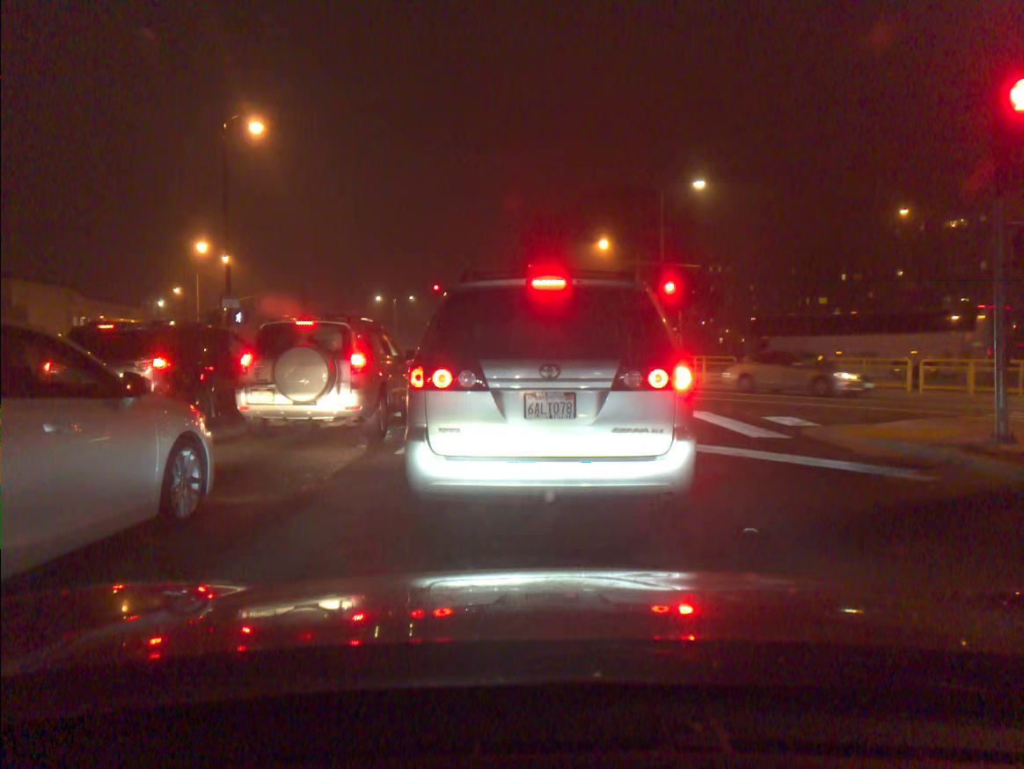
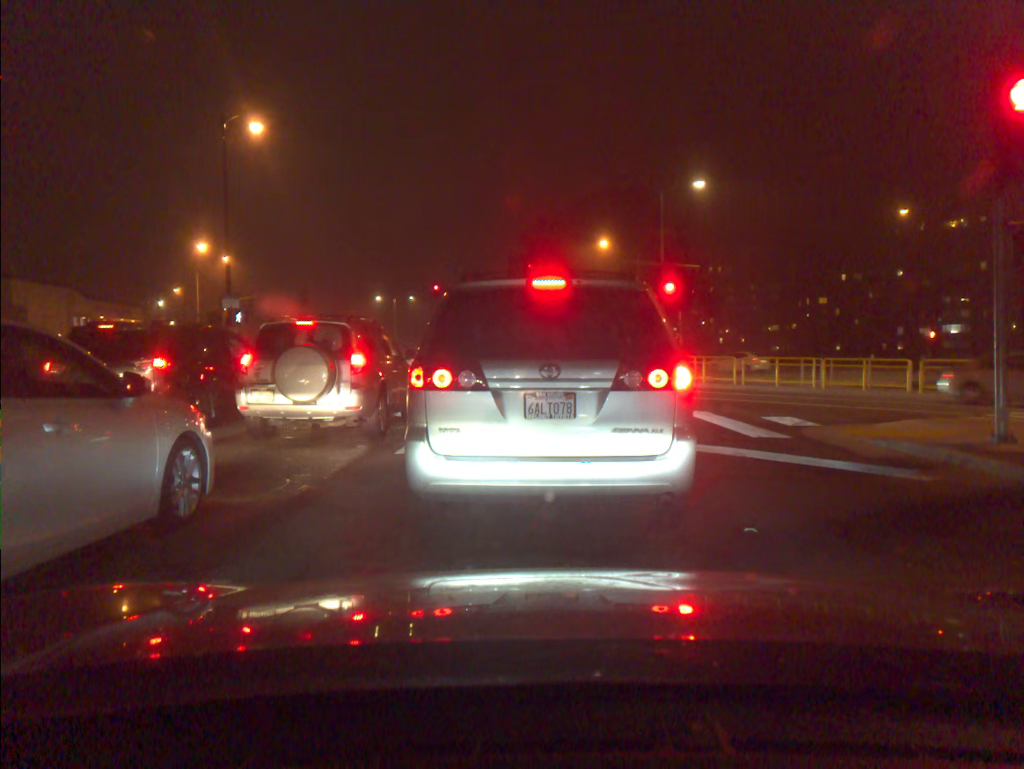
(0.0, 0.0) m; 0°
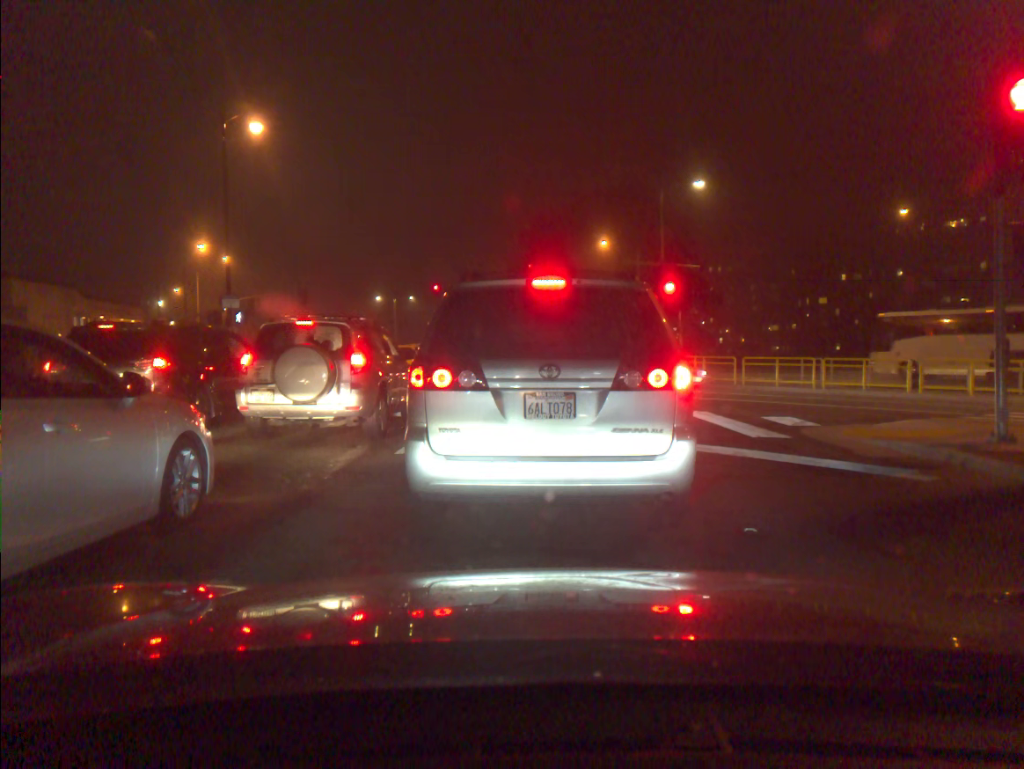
(0.0, 0.0) m; 0°
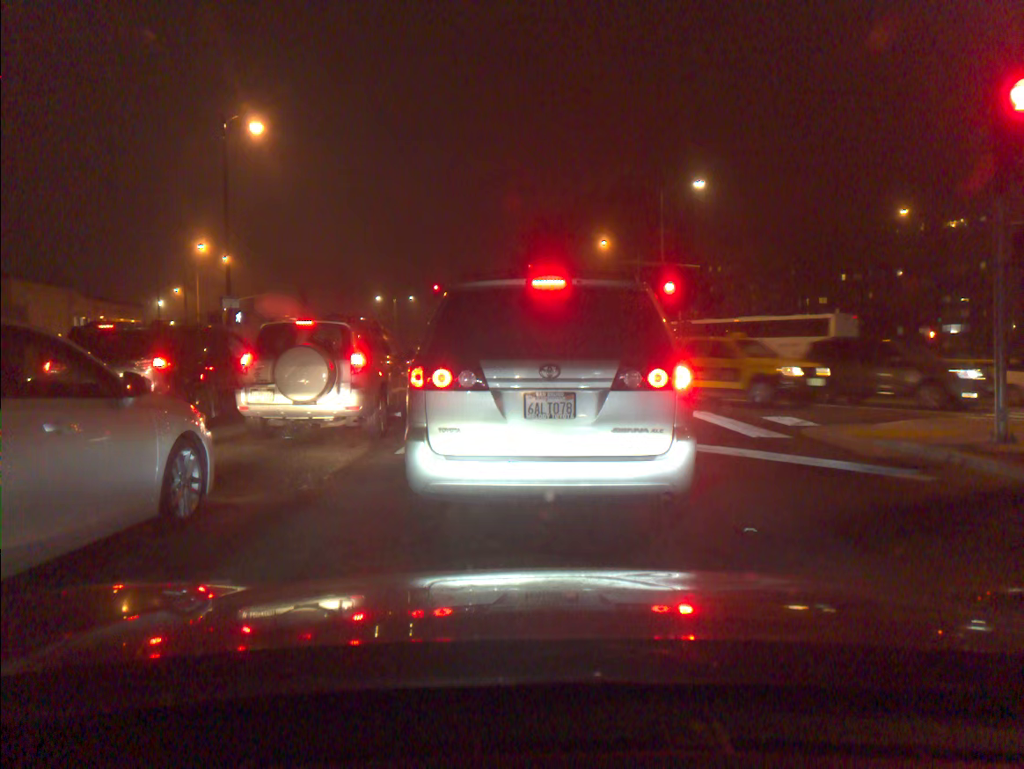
(0.0, 0.0) m; 0°
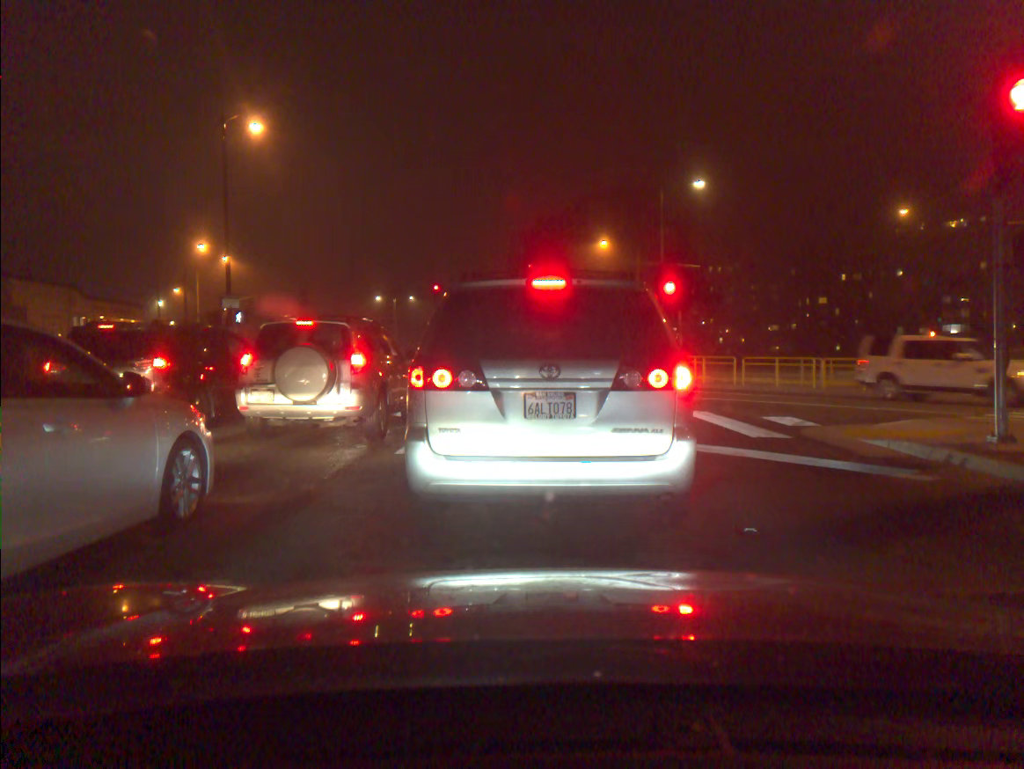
(0.0, 0.0) m; 0°
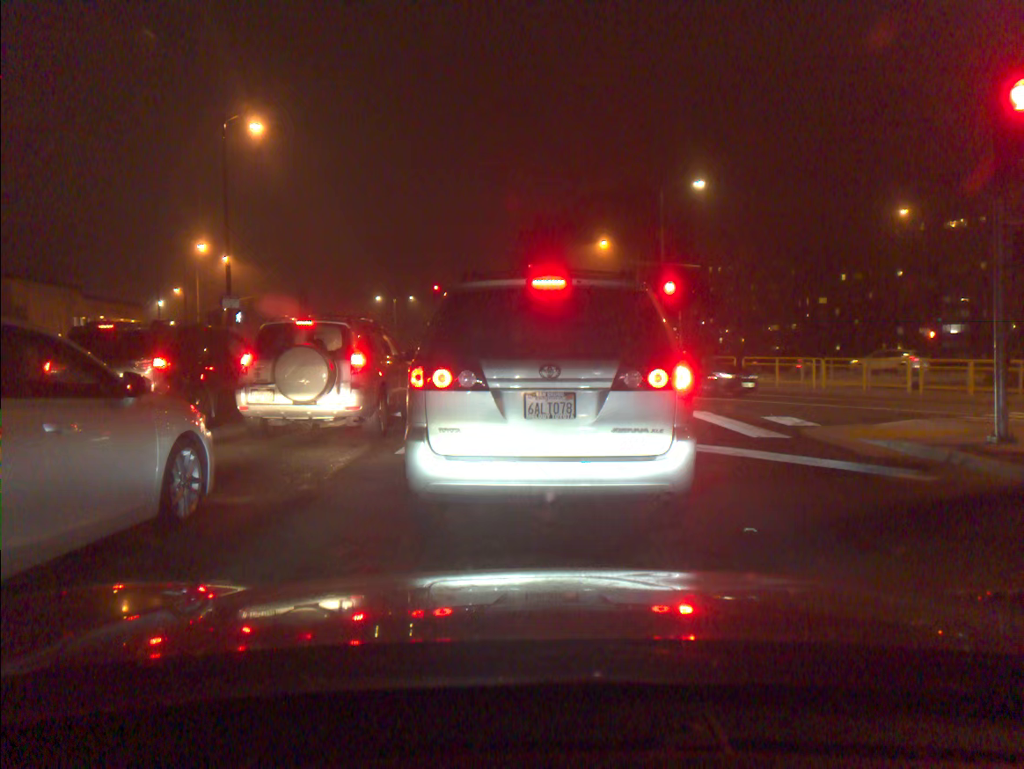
(0.0, 0.0) m; 0°
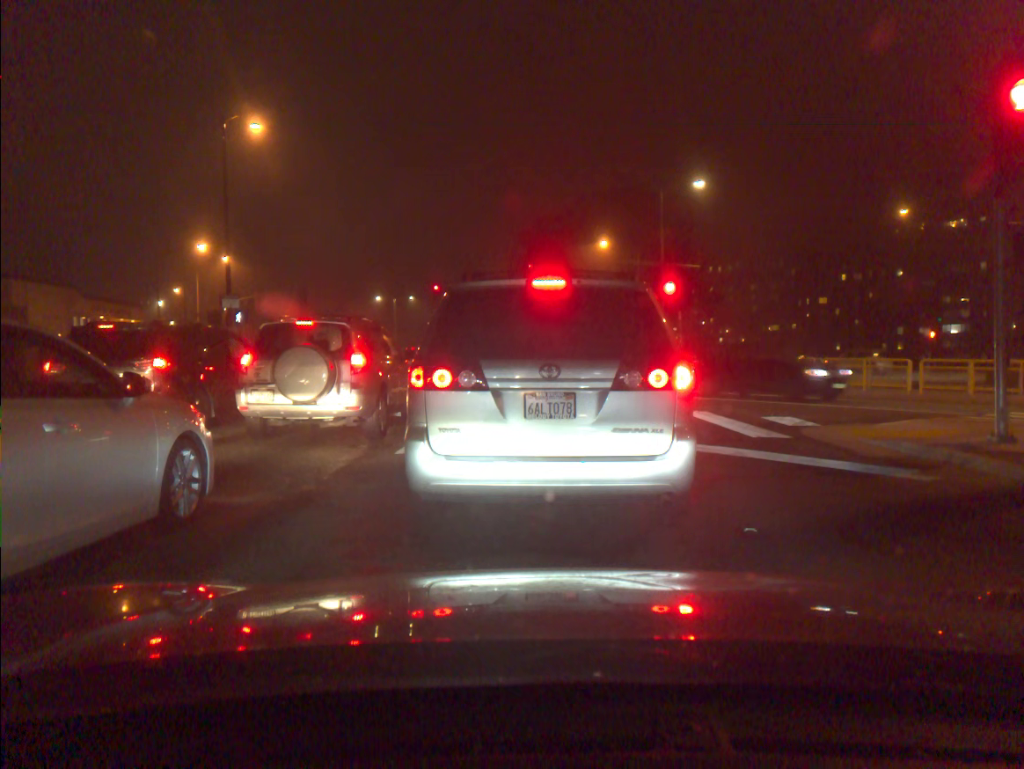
(0.0, 0.0) m; 0°
